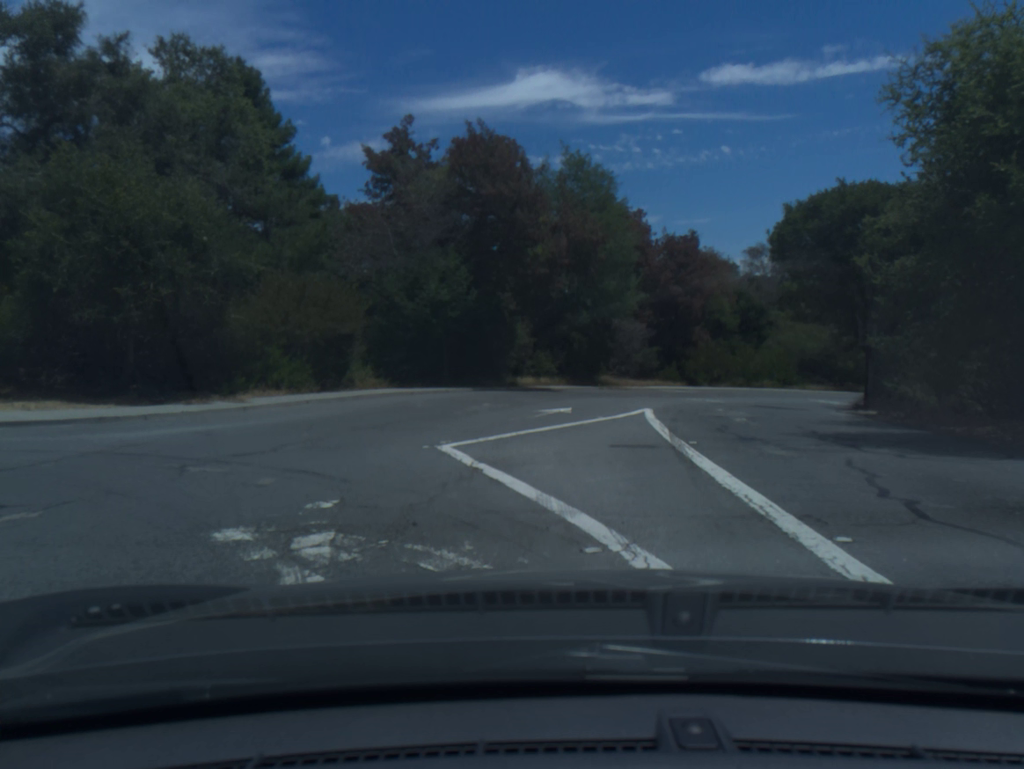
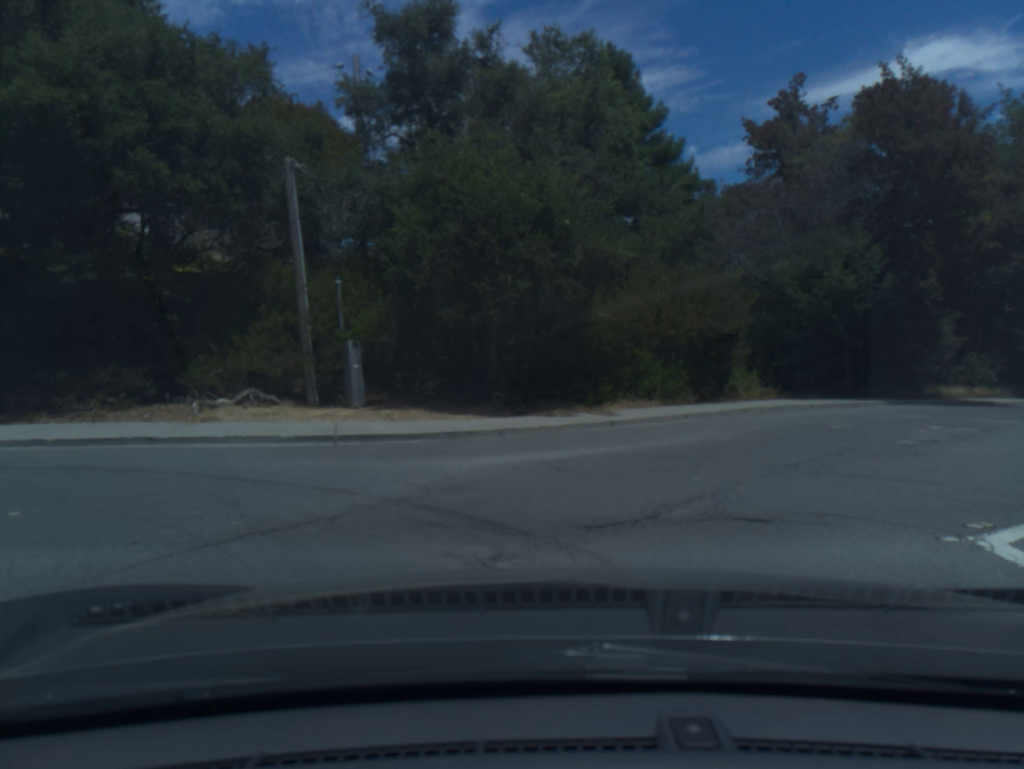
(-1.6, +4.6) m; -39°
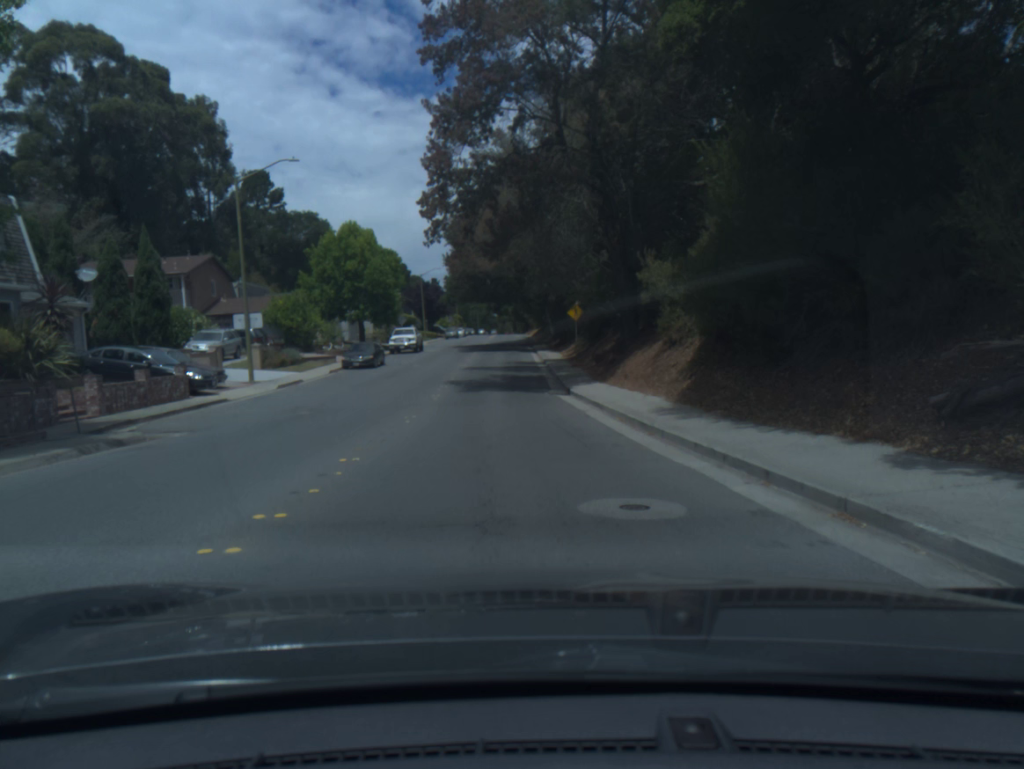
(-10.6, +14.9) m; -51°
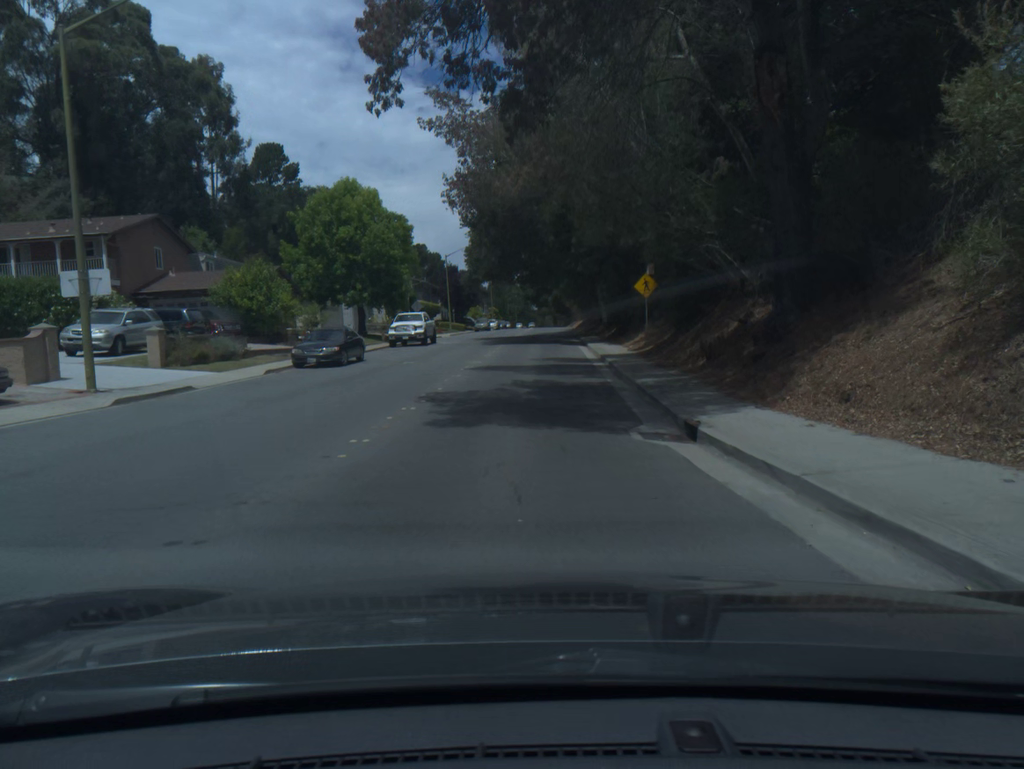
(-0.4, +14.9) m; -2°
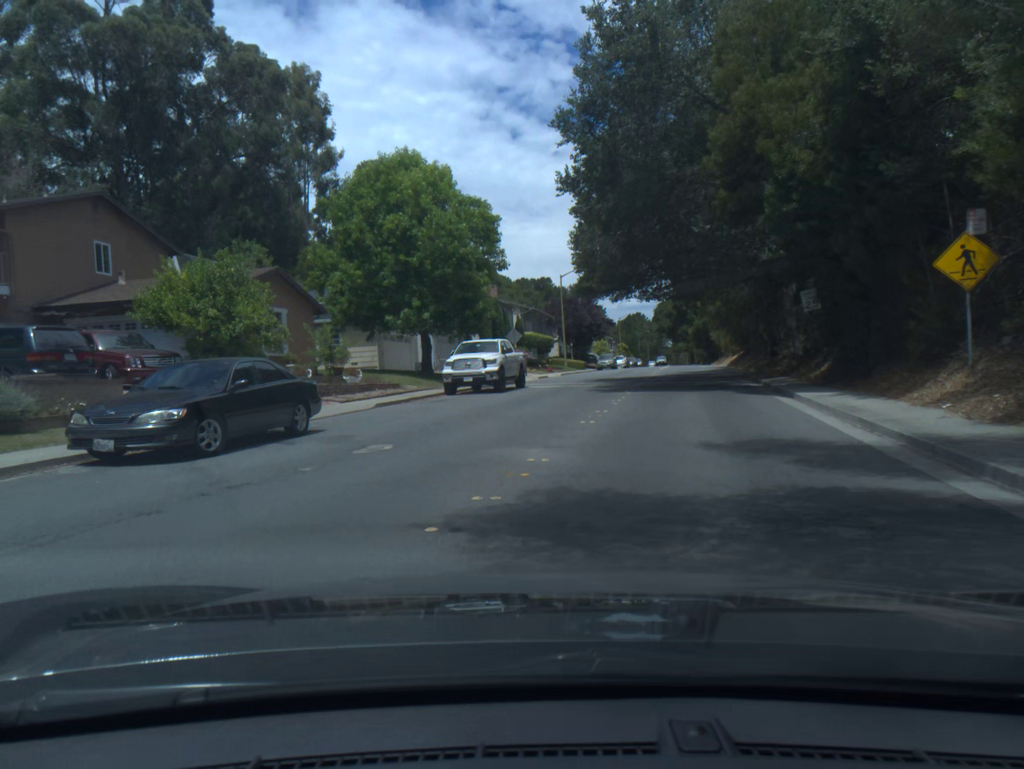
(-0.6, +18.6) m; -16°
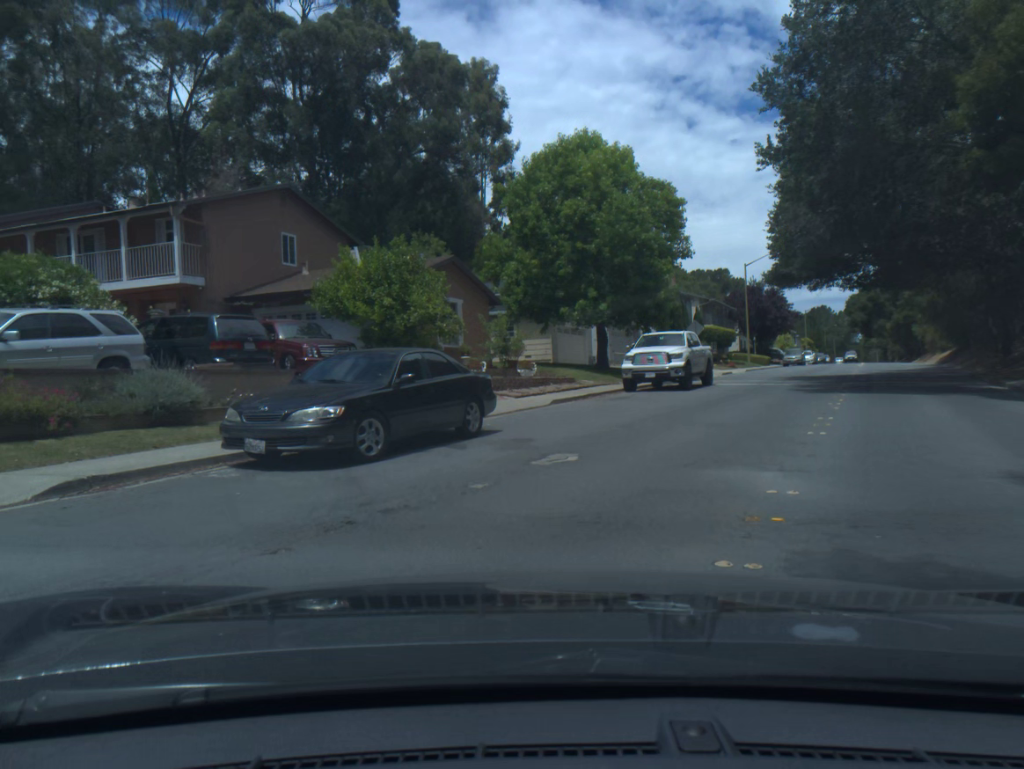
(-0.3, +2.3) m; -17°
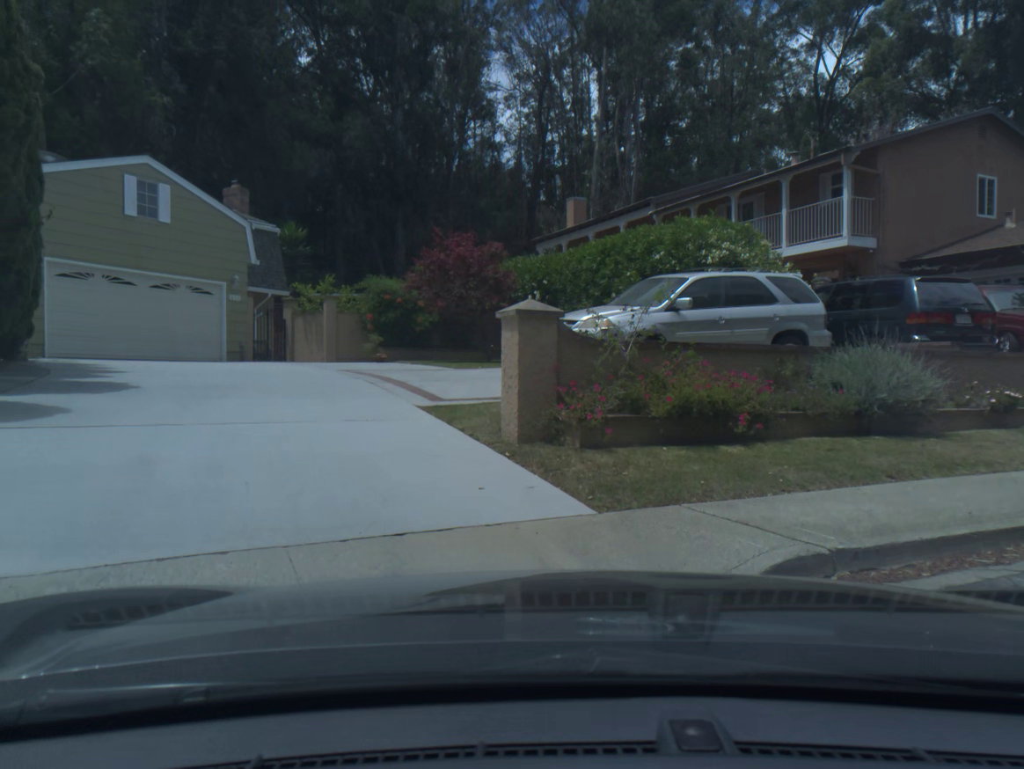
(-2.1, +4.7) m; -44°
